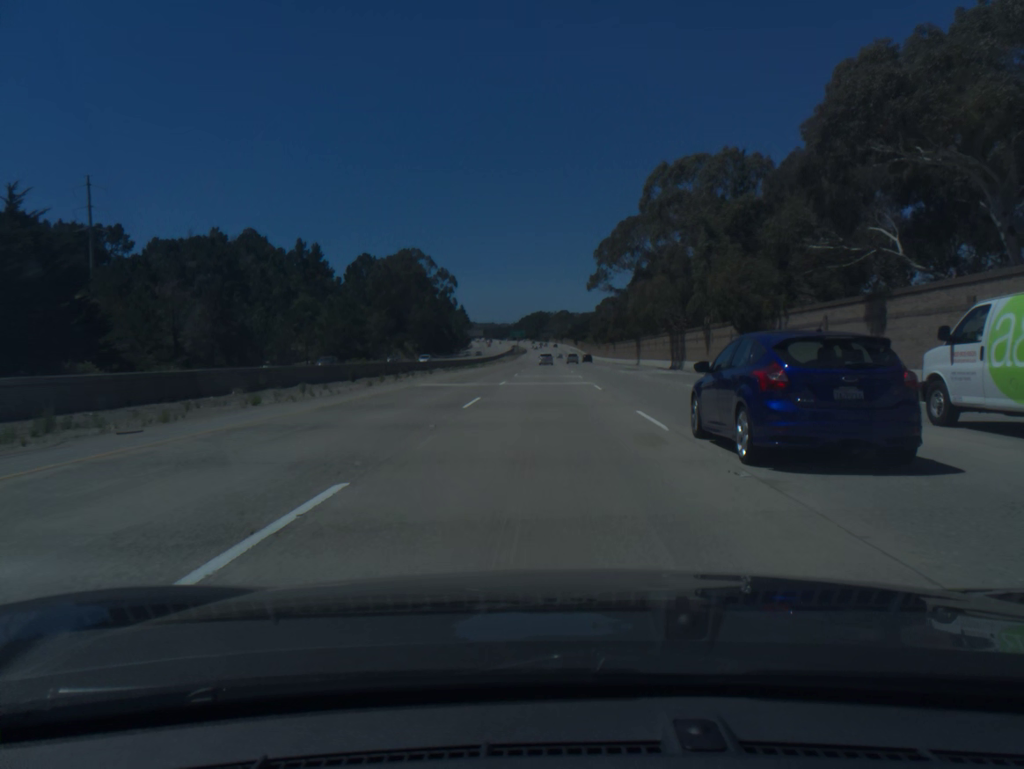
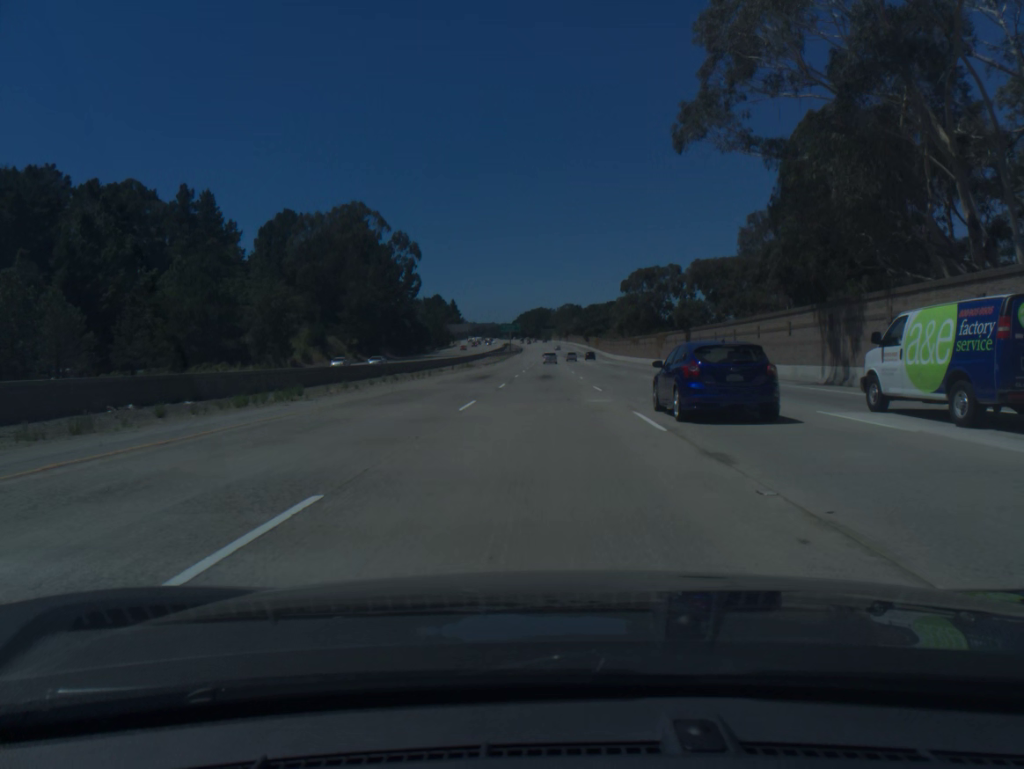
(+0.3, +73.7) m; 0°
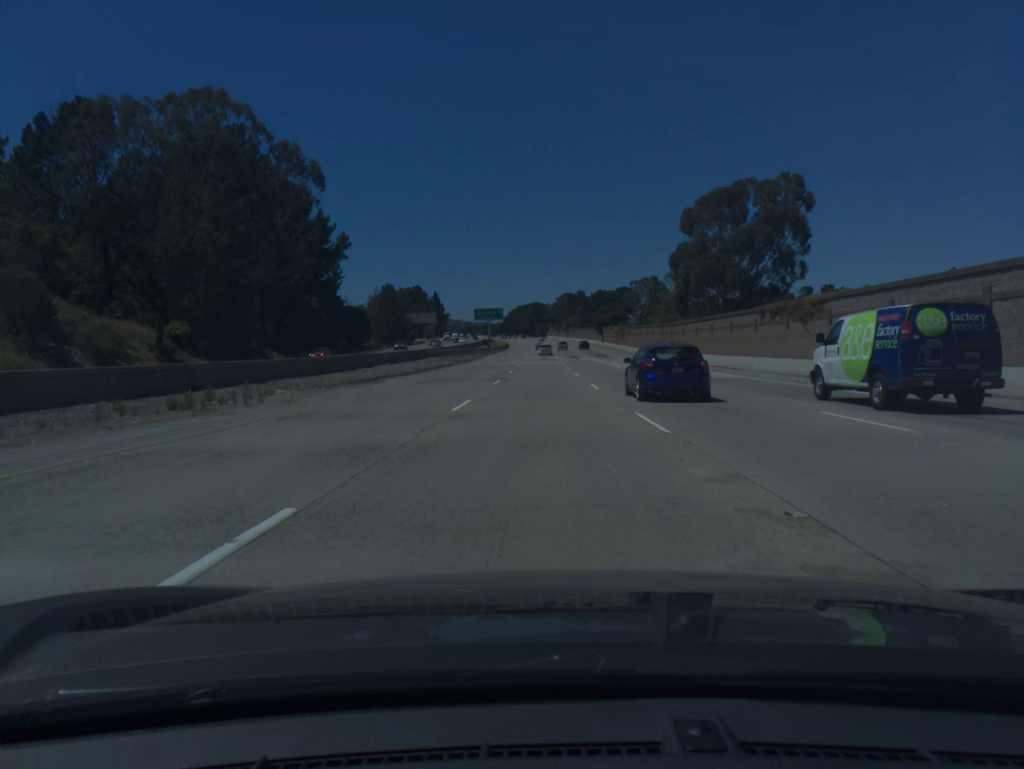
(+0.1, +73.7) m; 0°
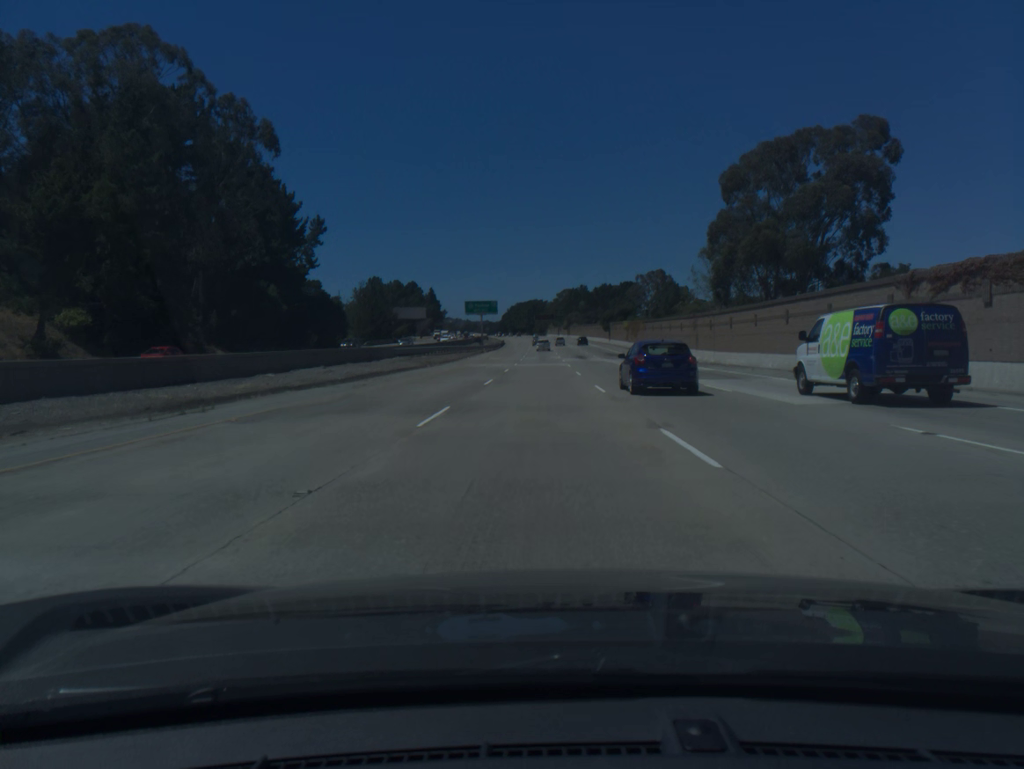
(0.0, +18.4) m; 0°
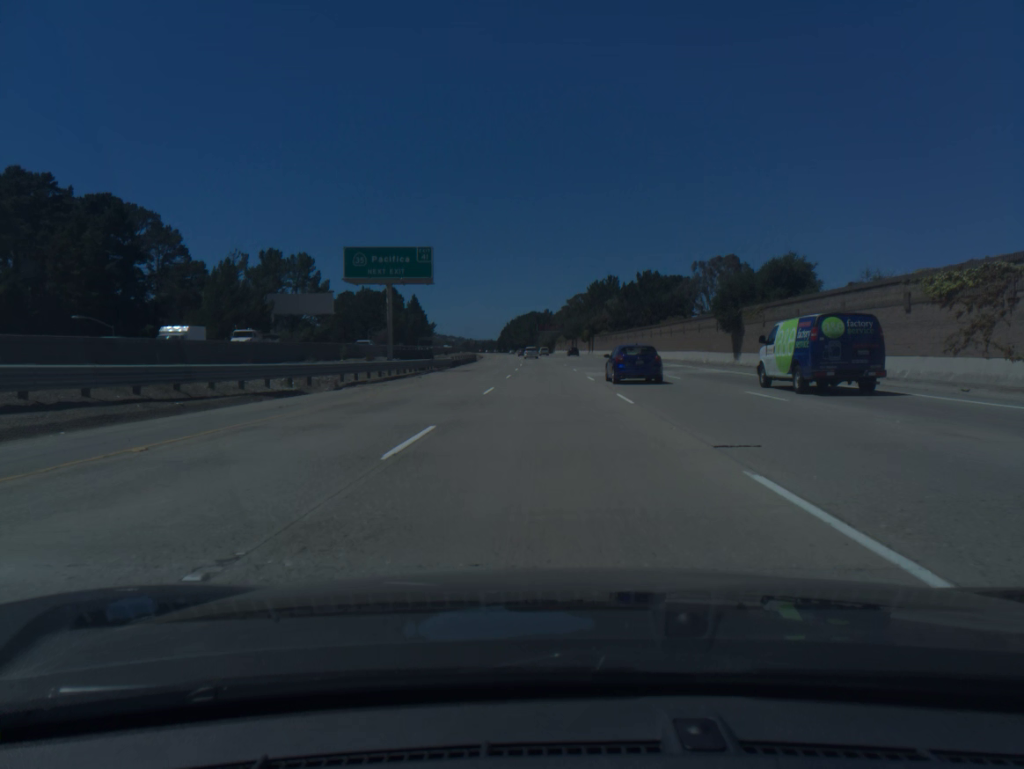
(-0.5, +91.8) m; 0°
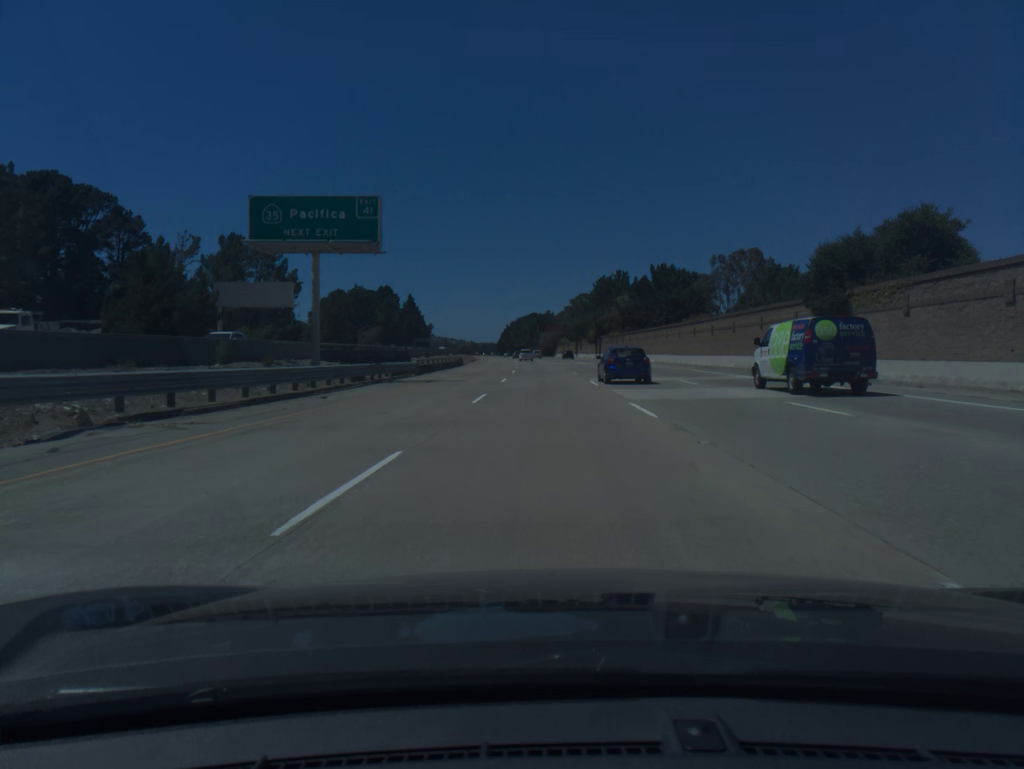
(0.0, +18.2) m; 0°
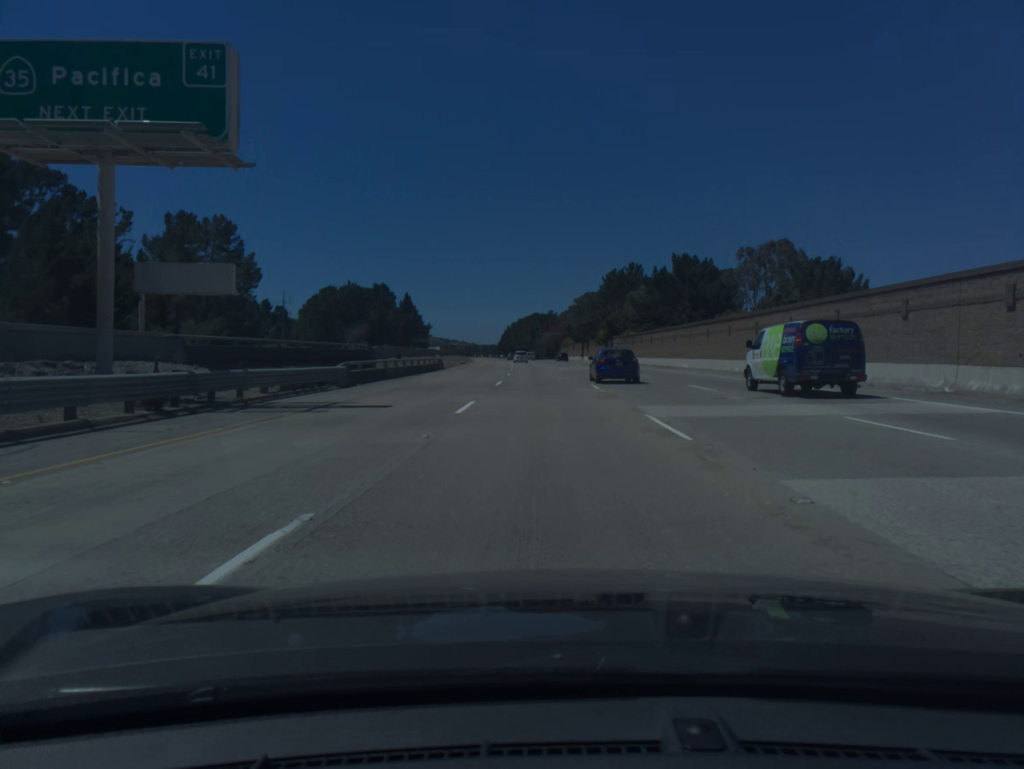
(0.0, +18.2) m; 0°
